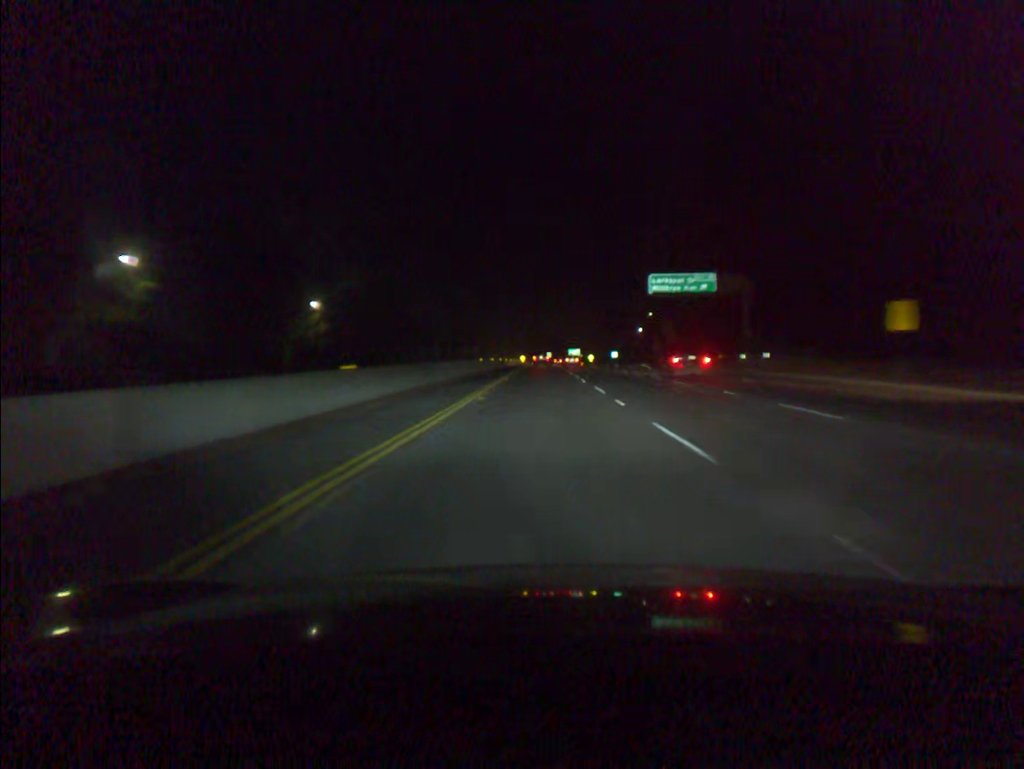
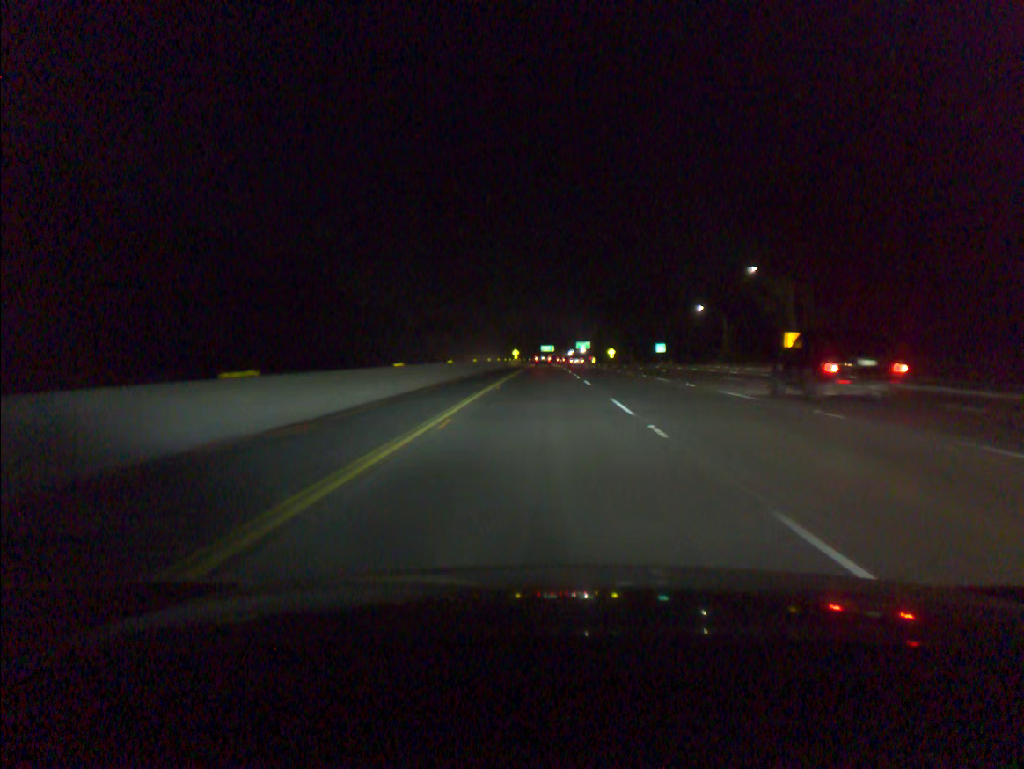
(0.0, +80.9) m; 0°
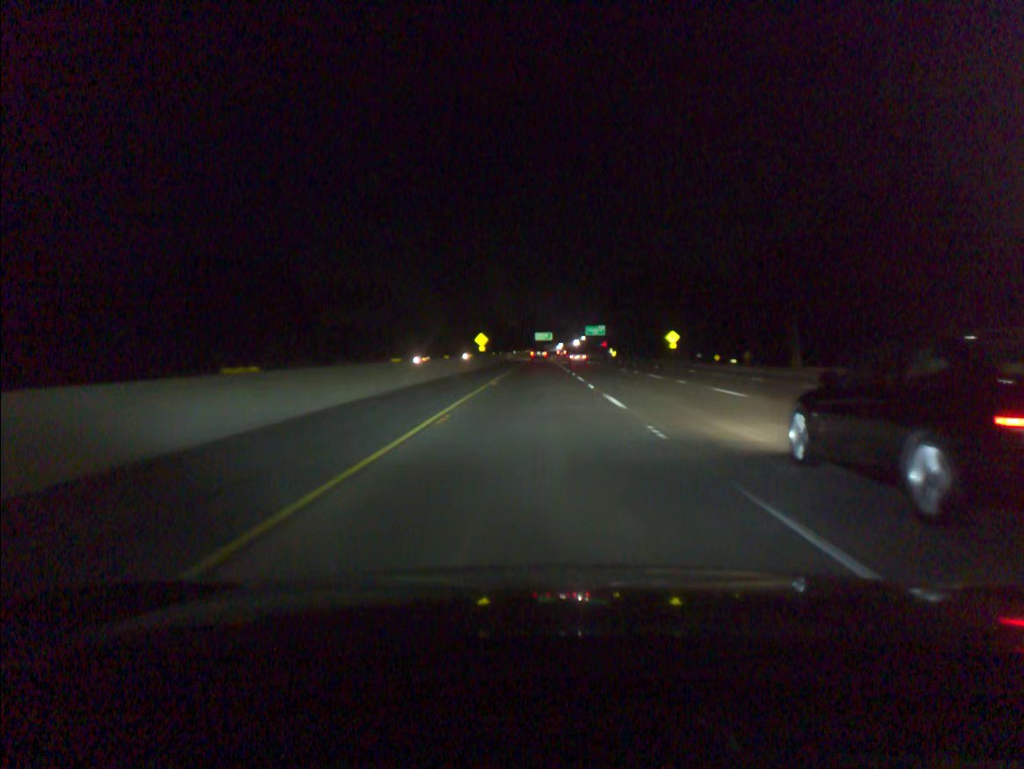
(+0.3, +101.5) m; 0°
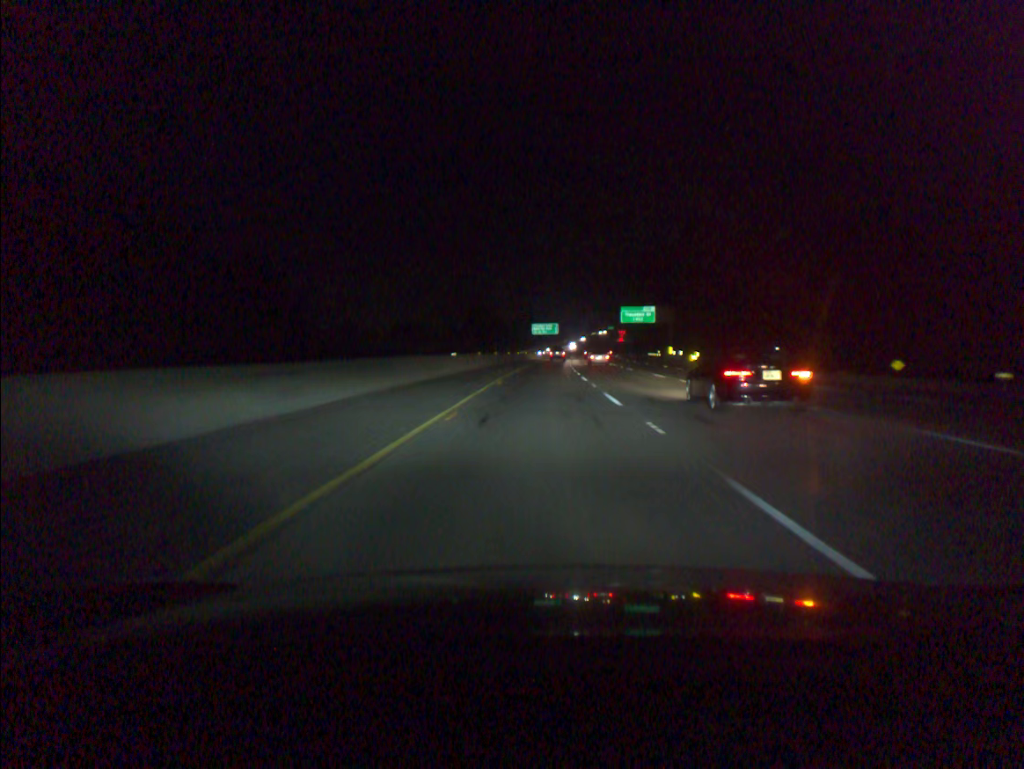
(-0.5, +101.5) m; 0°
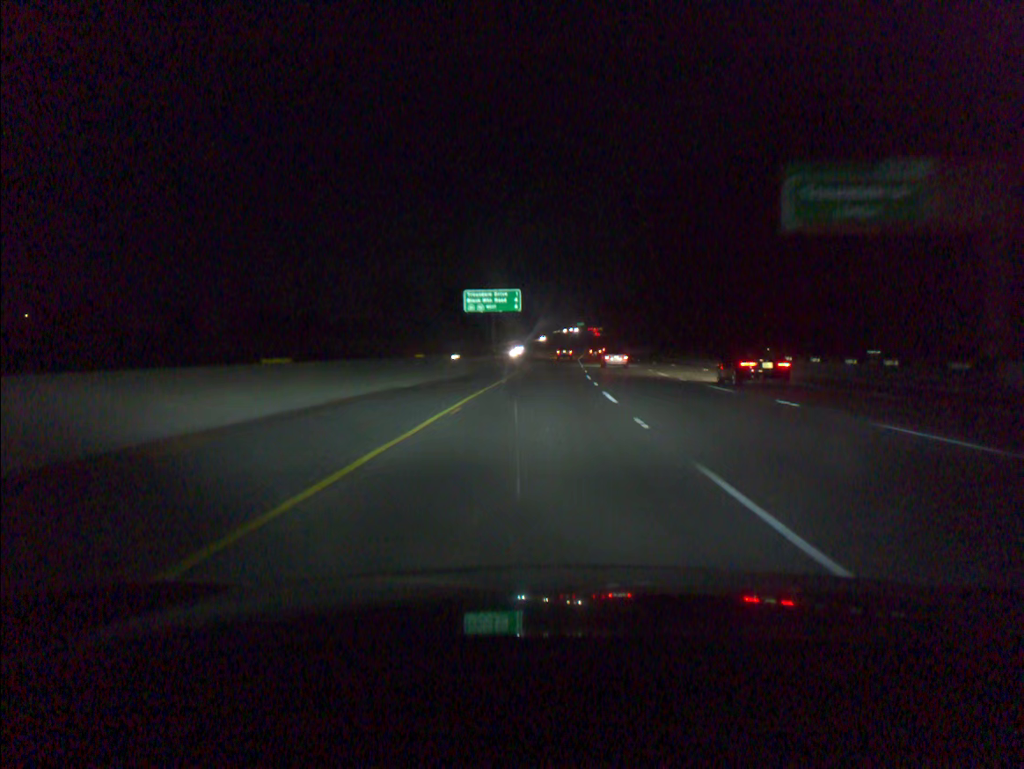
(+1.9, +100.7) m; +3°
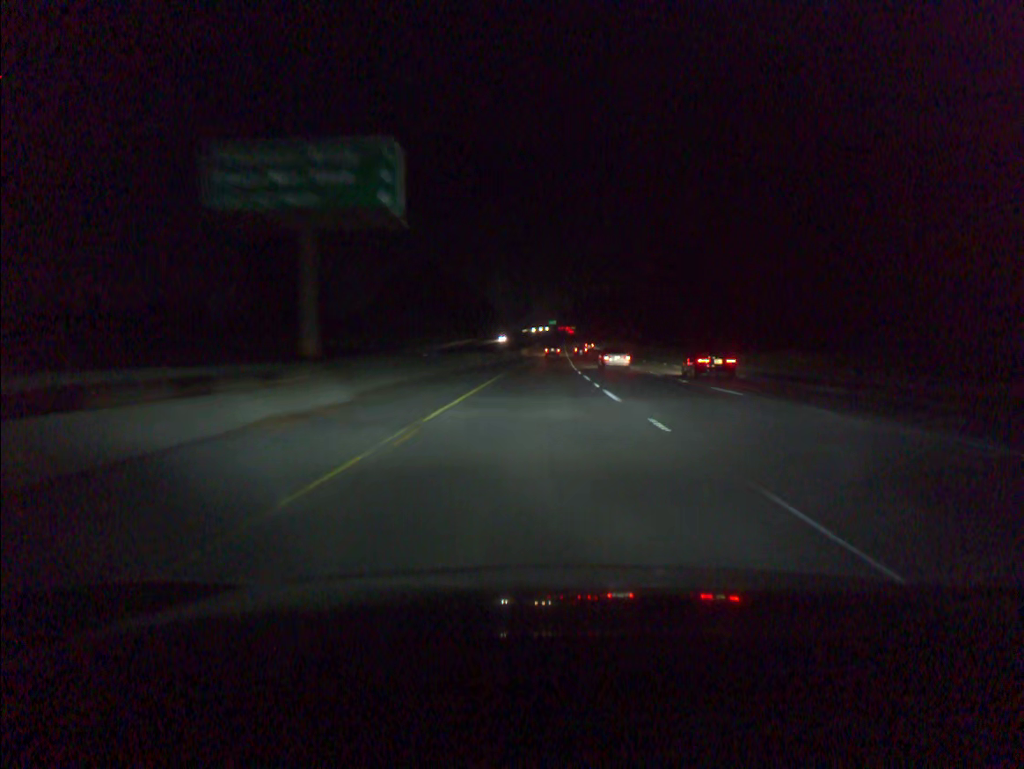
(+1.2, +60.3) m; +2°
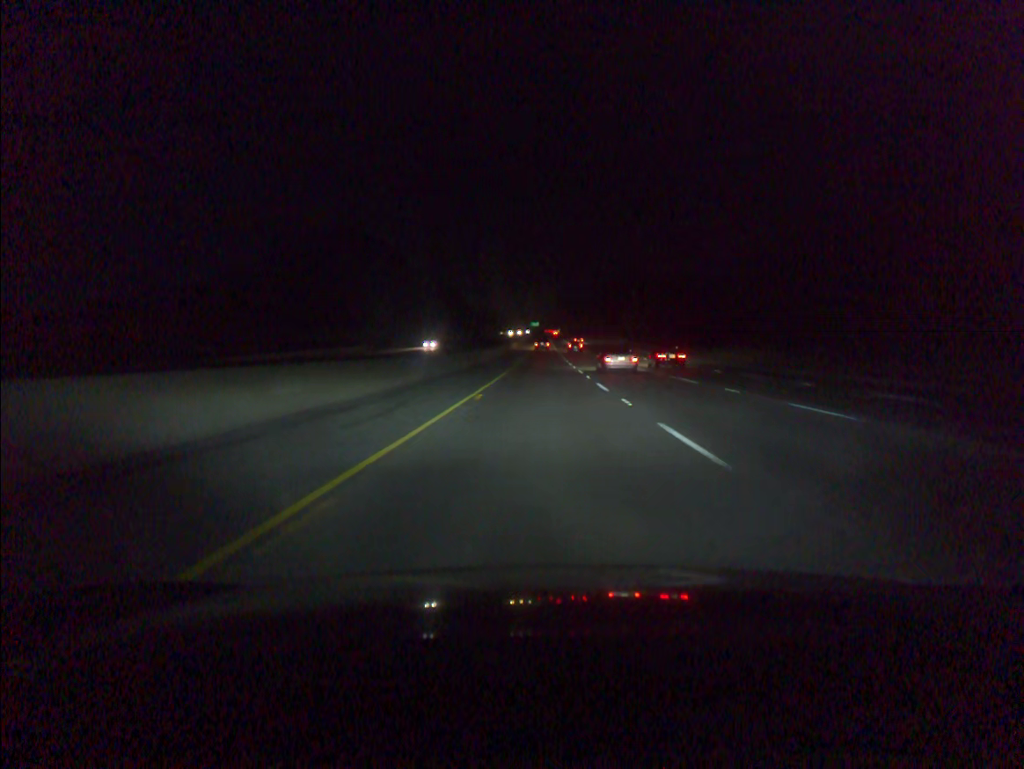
(+0.8, +80.5) m; +1°
